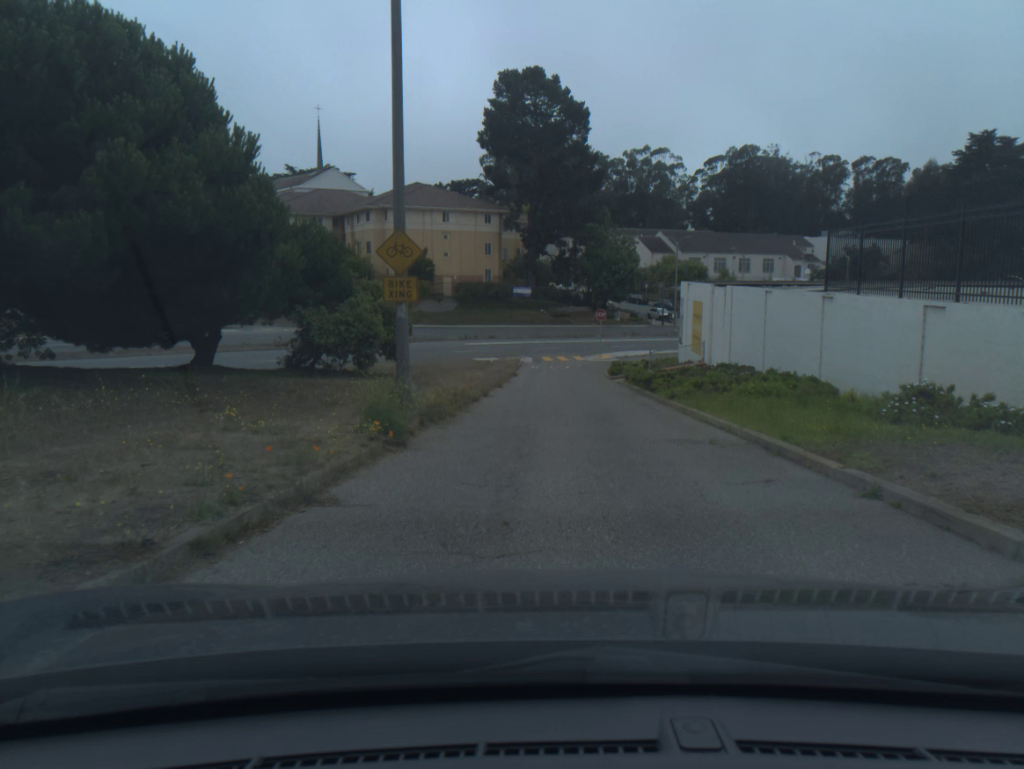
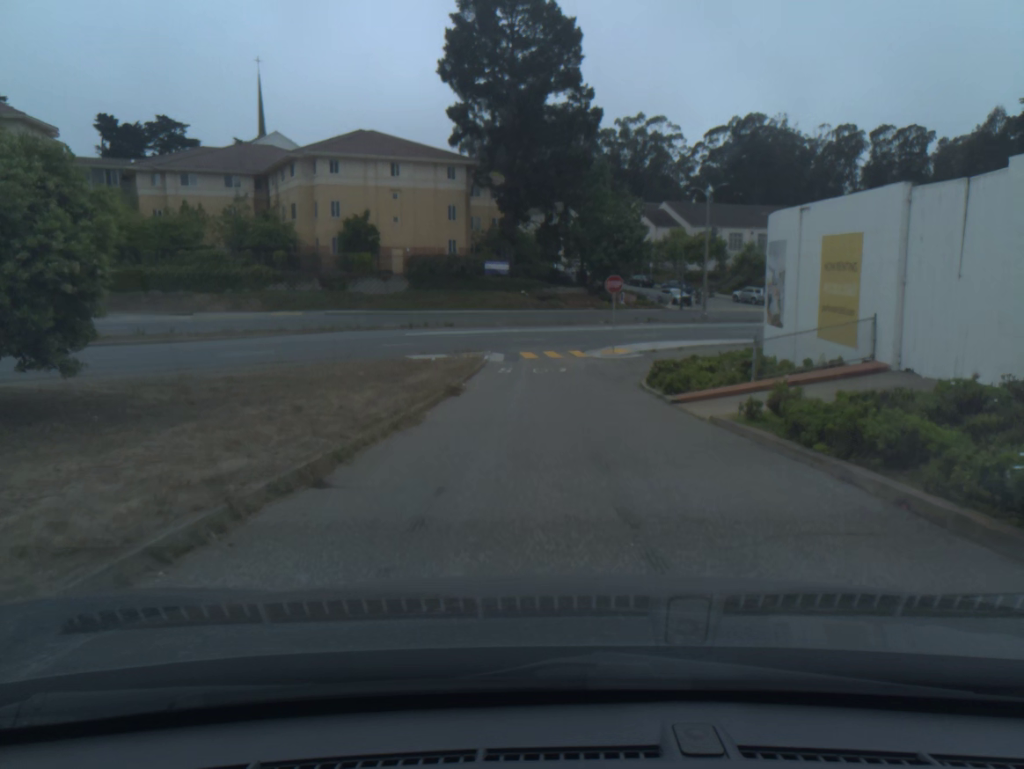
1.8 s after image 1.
(+0.2, +21.1) m; +1°
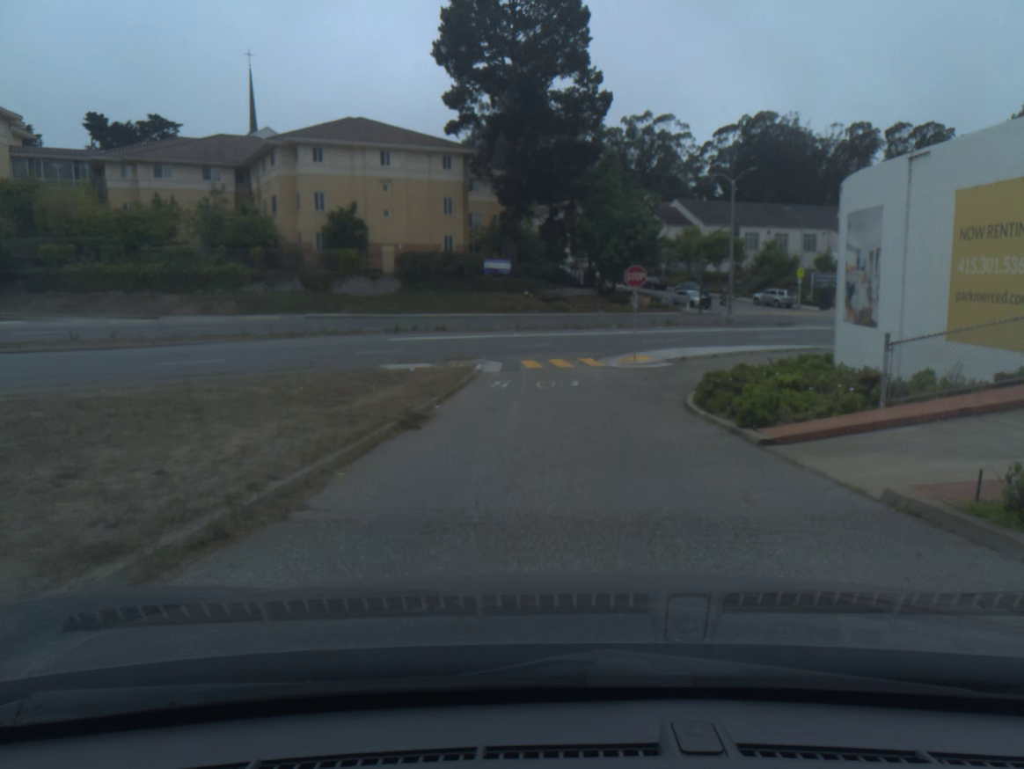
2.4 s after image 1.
(0.0, +6.5) m; 0°
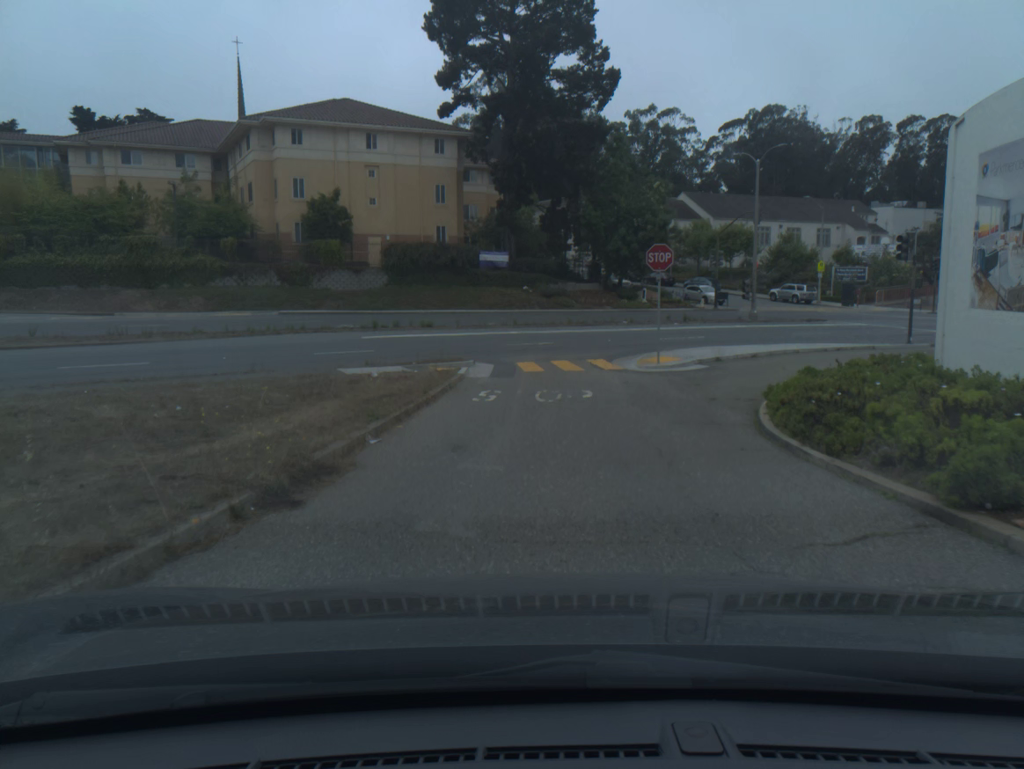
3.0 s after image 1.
(0.0, +6.0) m; 0°
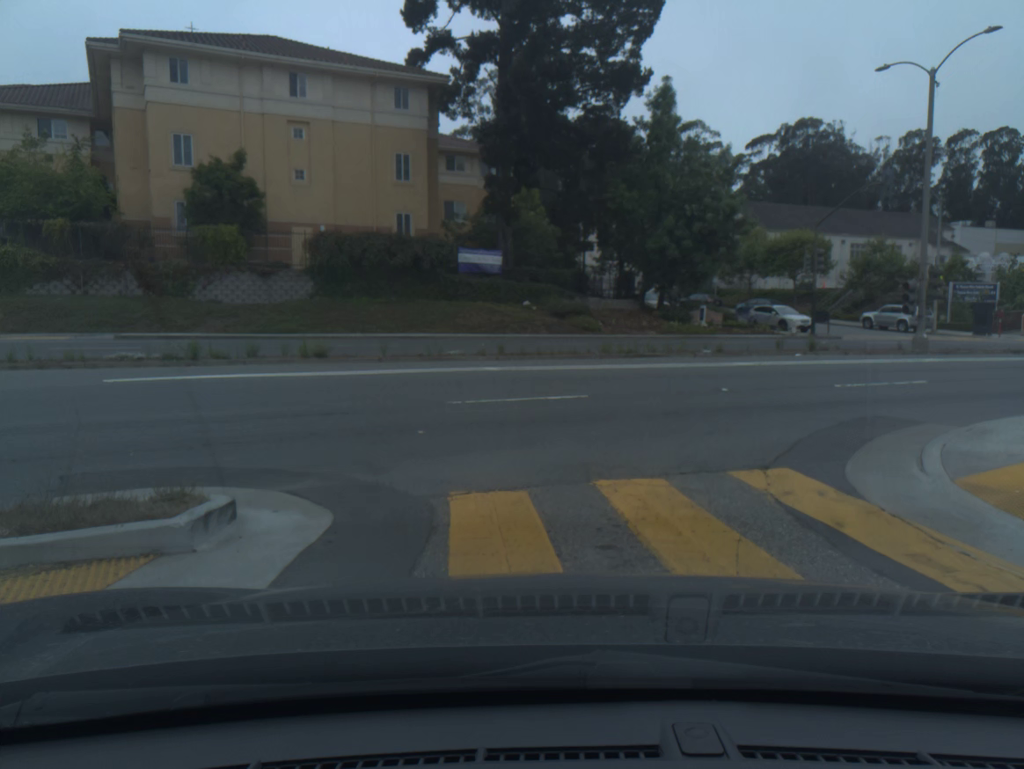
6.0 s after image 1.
(-0.1, +20.0) m; 0°
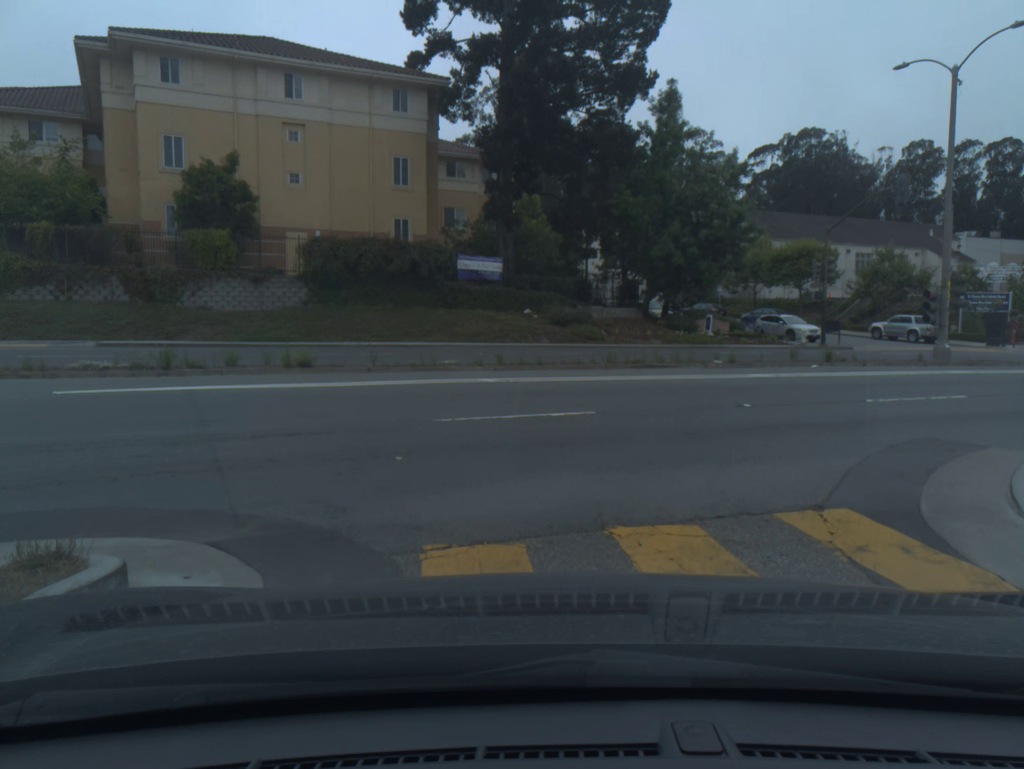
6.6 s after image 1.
(0.0, +1.4) m; 0°
